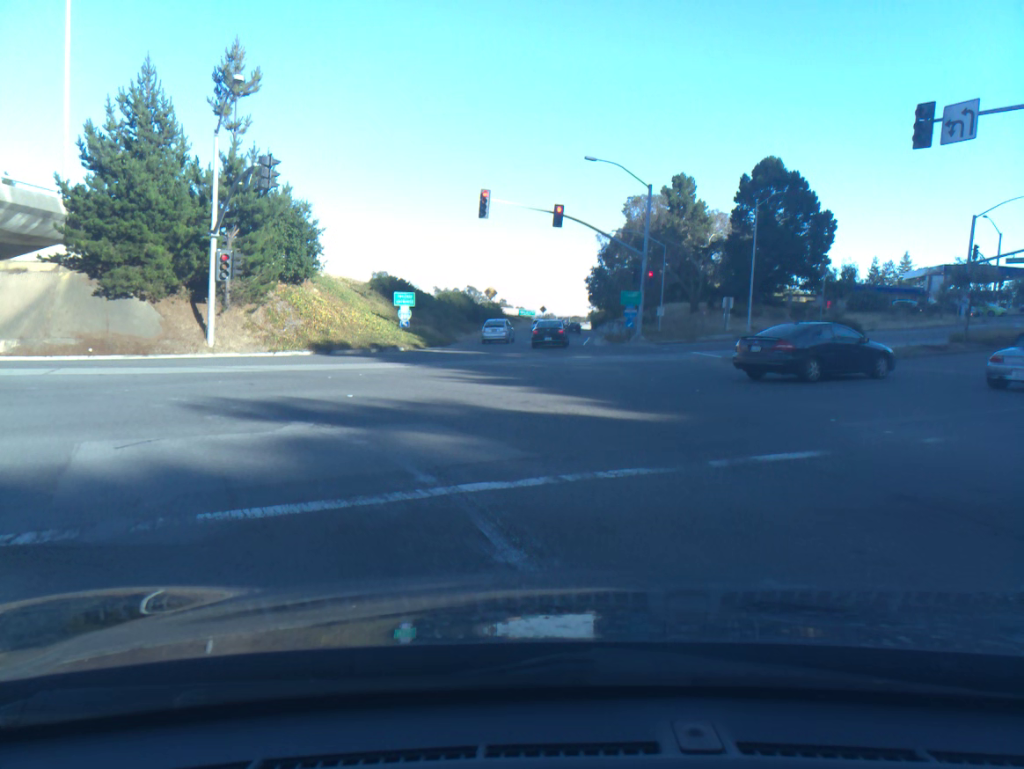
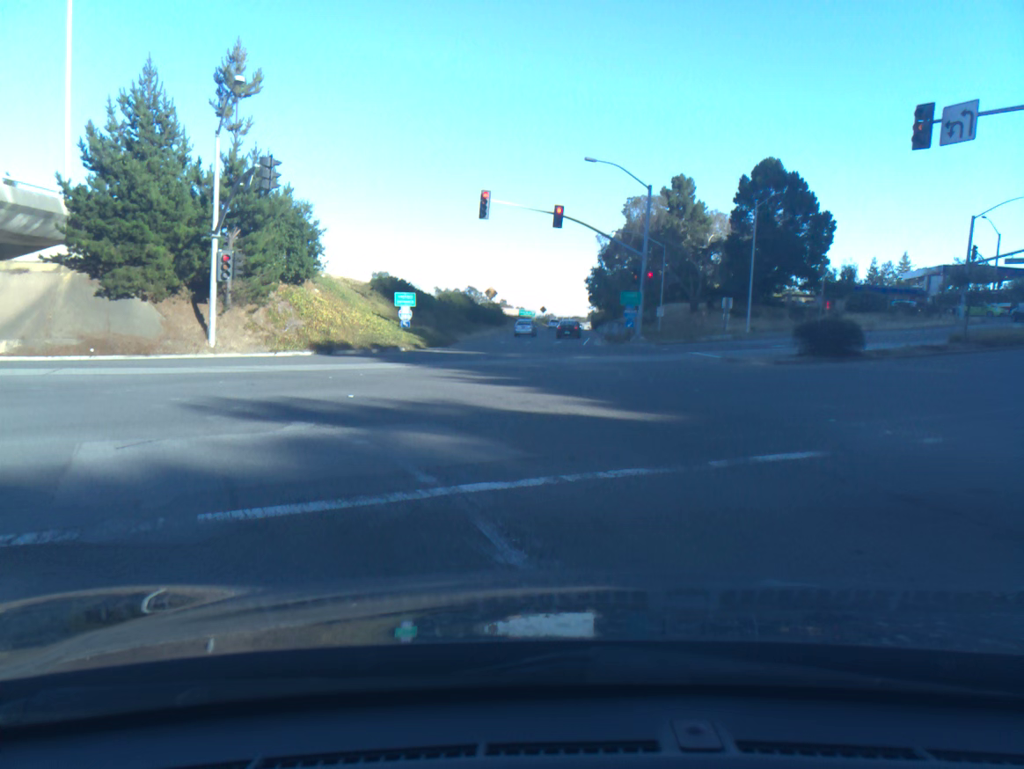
(0.0, 0.0) m; 0°
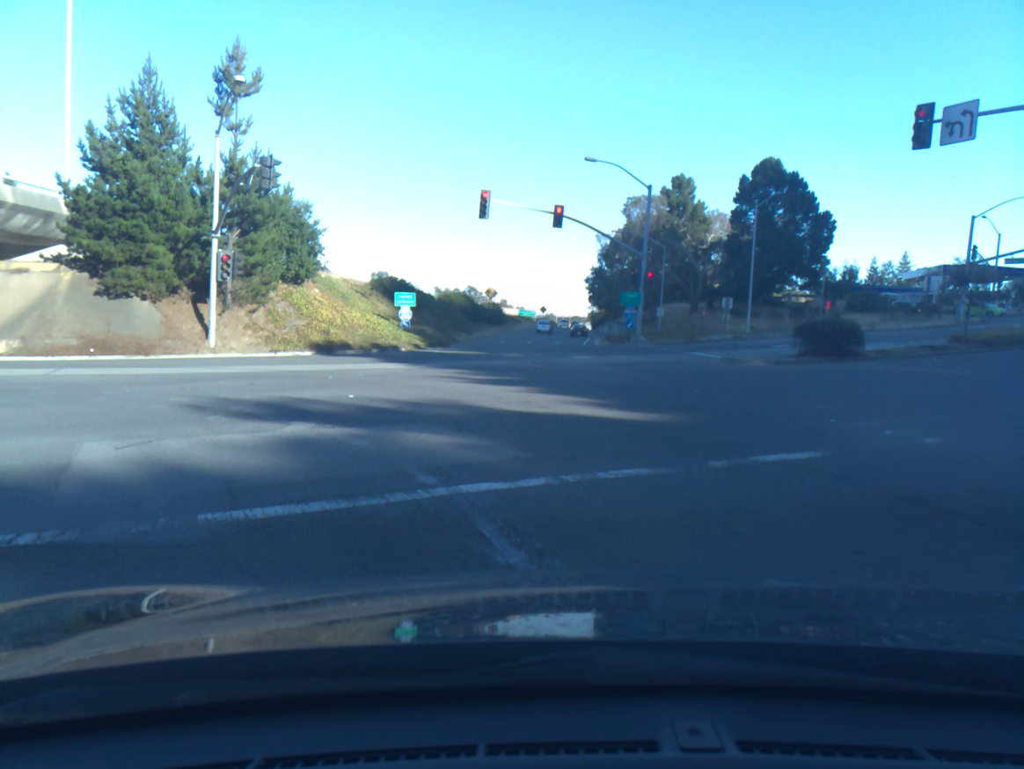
(0.0, 0.0) m; 0°
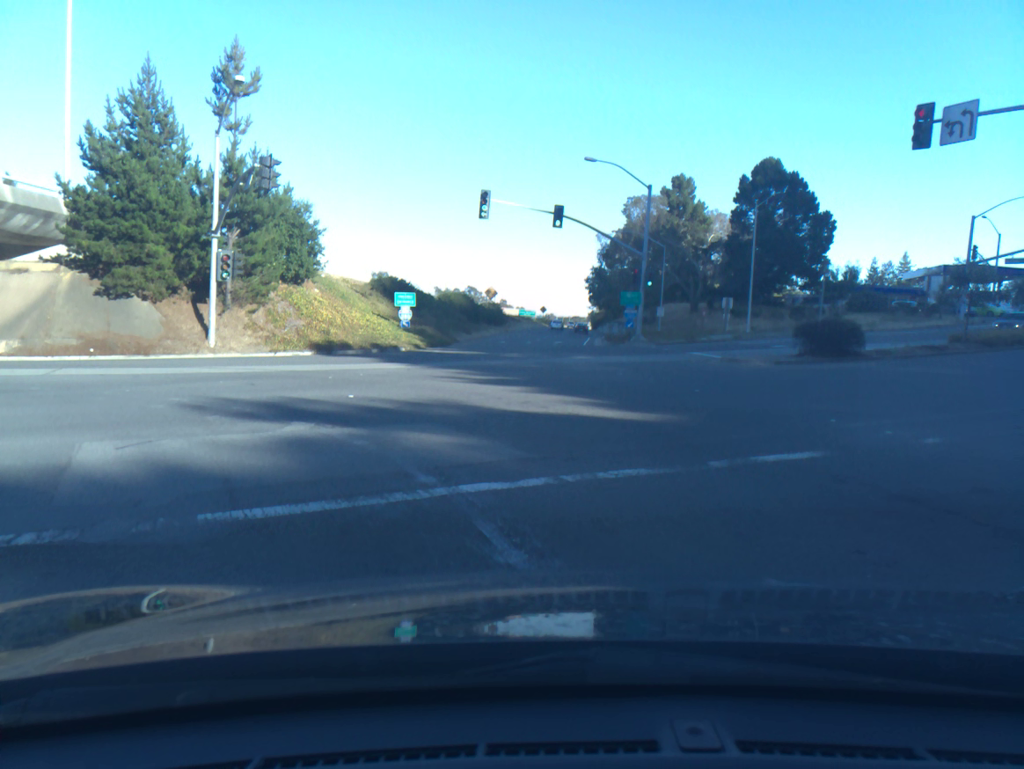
(0.0, 0.0) m; 0°
